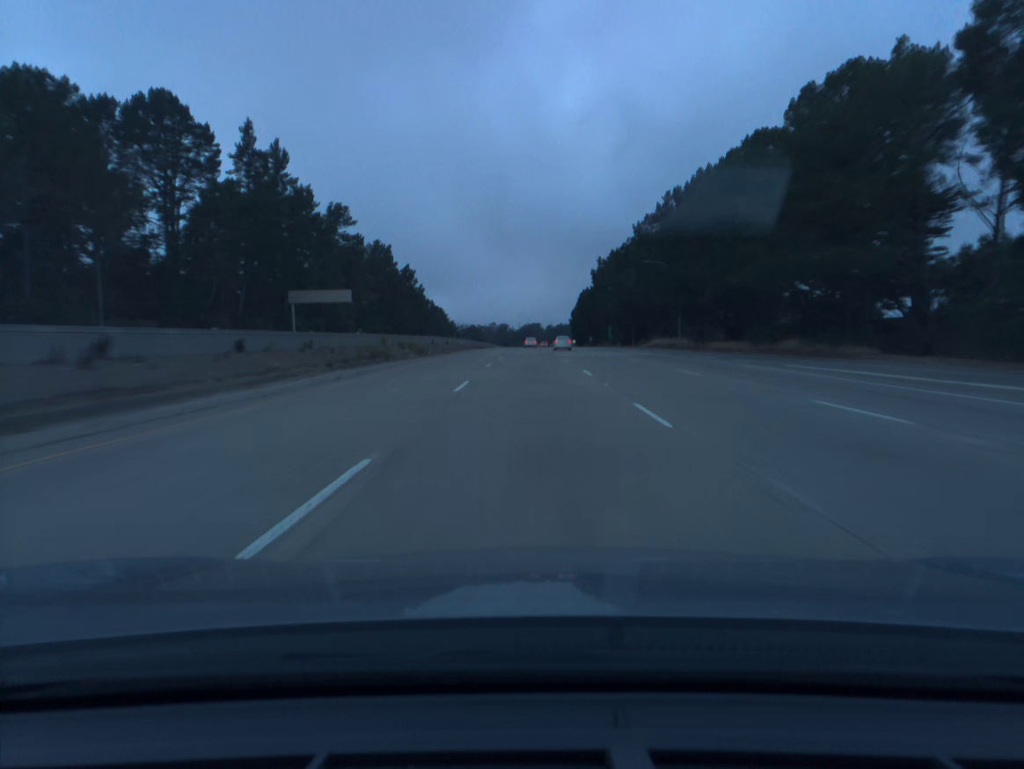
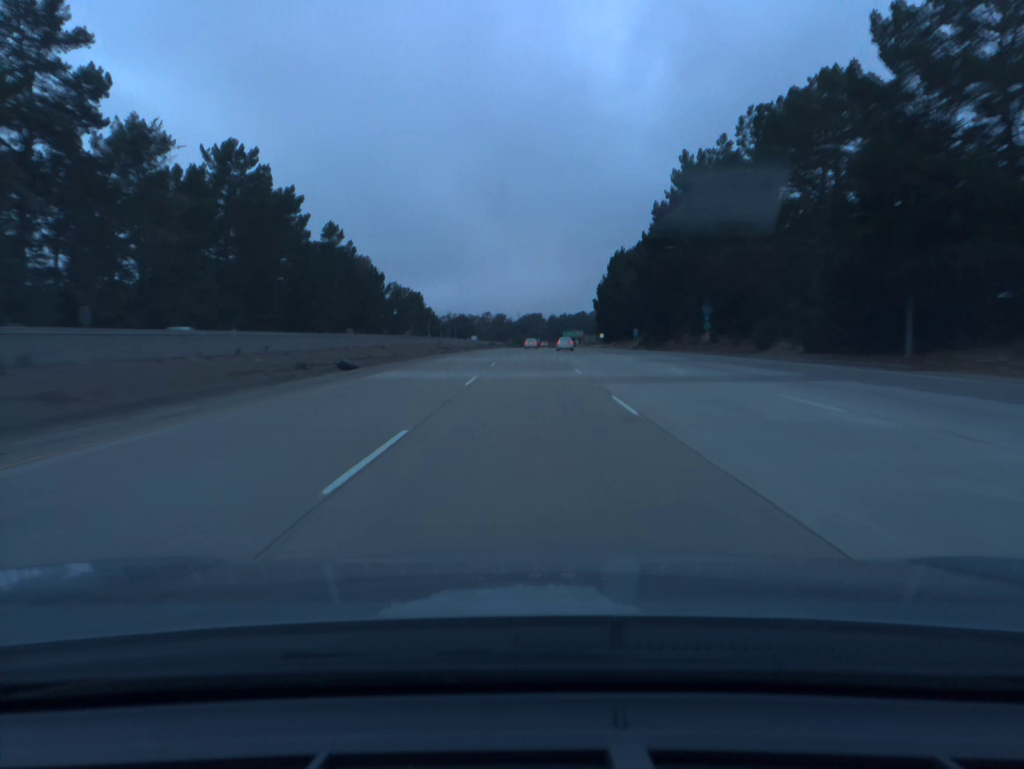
(-0.1, +100.4) m; 0°
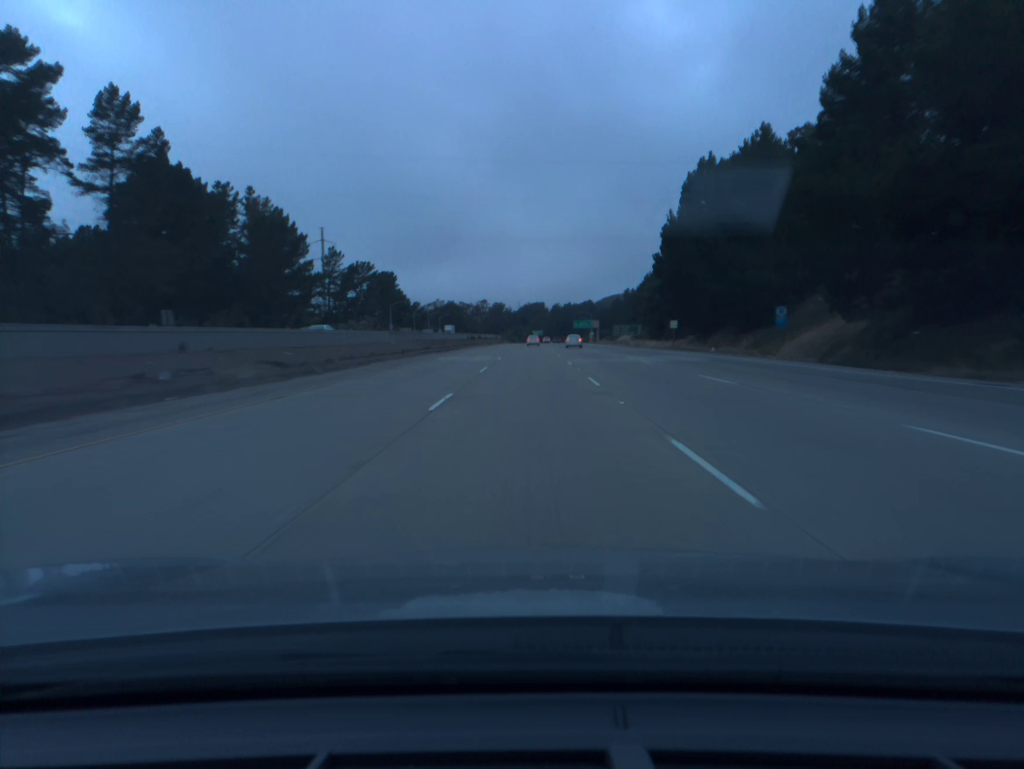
(0.0, +80.4) m; 0°
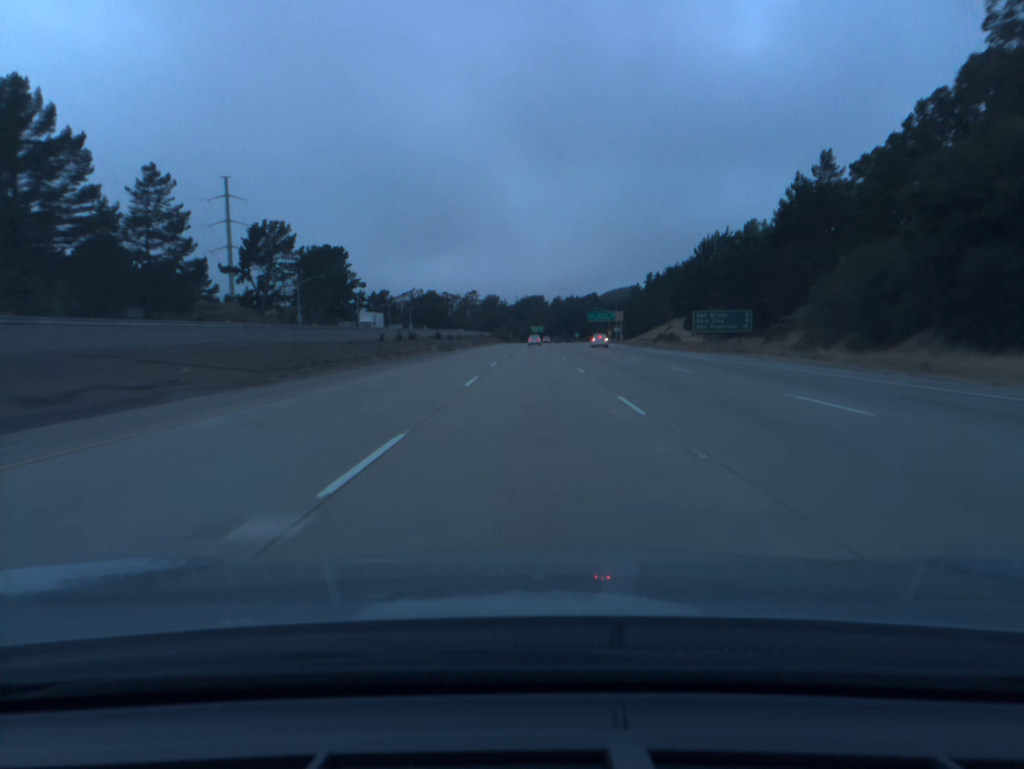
(+0.1, +80.7) m; 0°
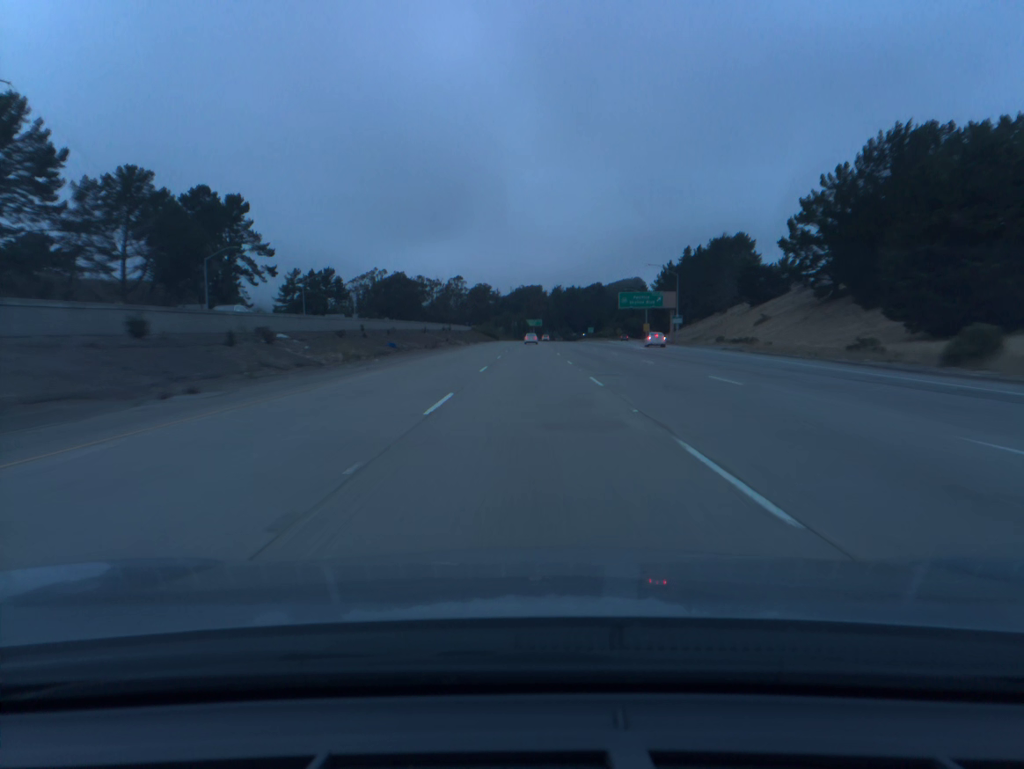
(+0.1, +80.8) m; 0°
